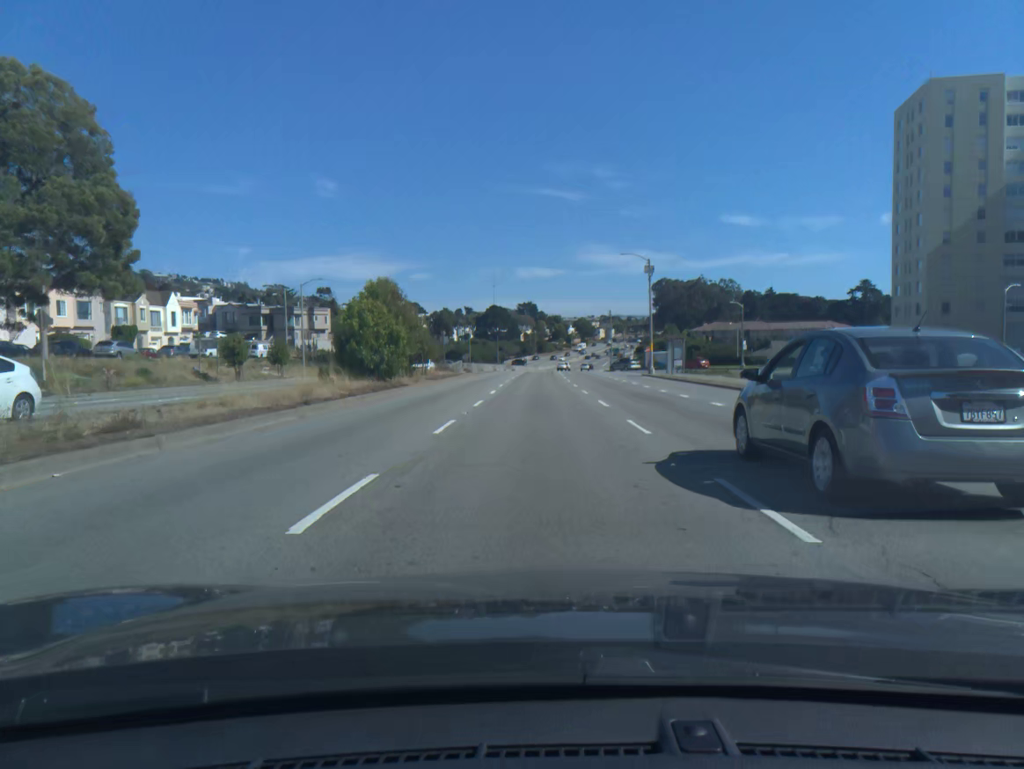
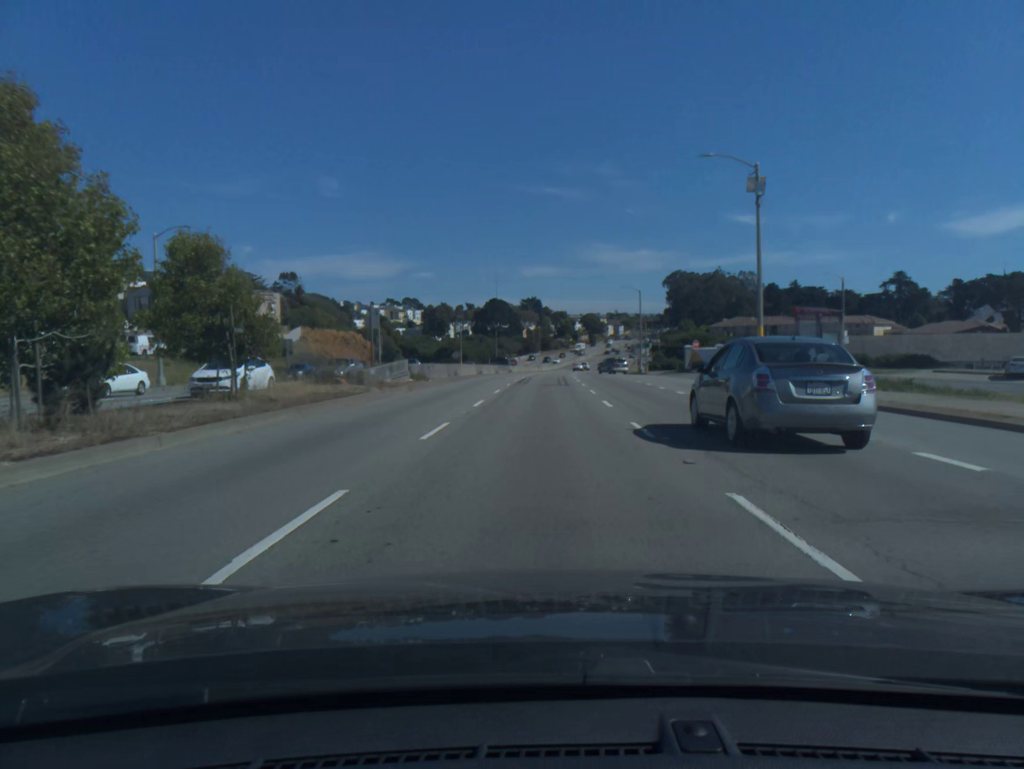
(-0.1, +30.4) m; 0°
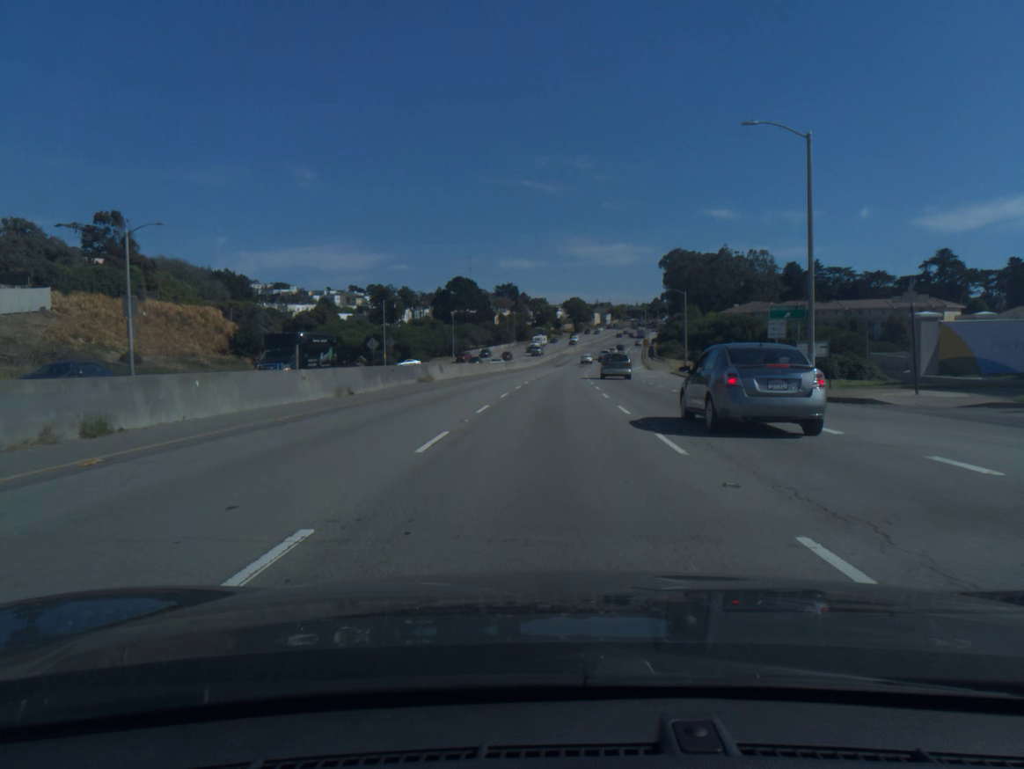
(+0.6, +60.9) m; +1°
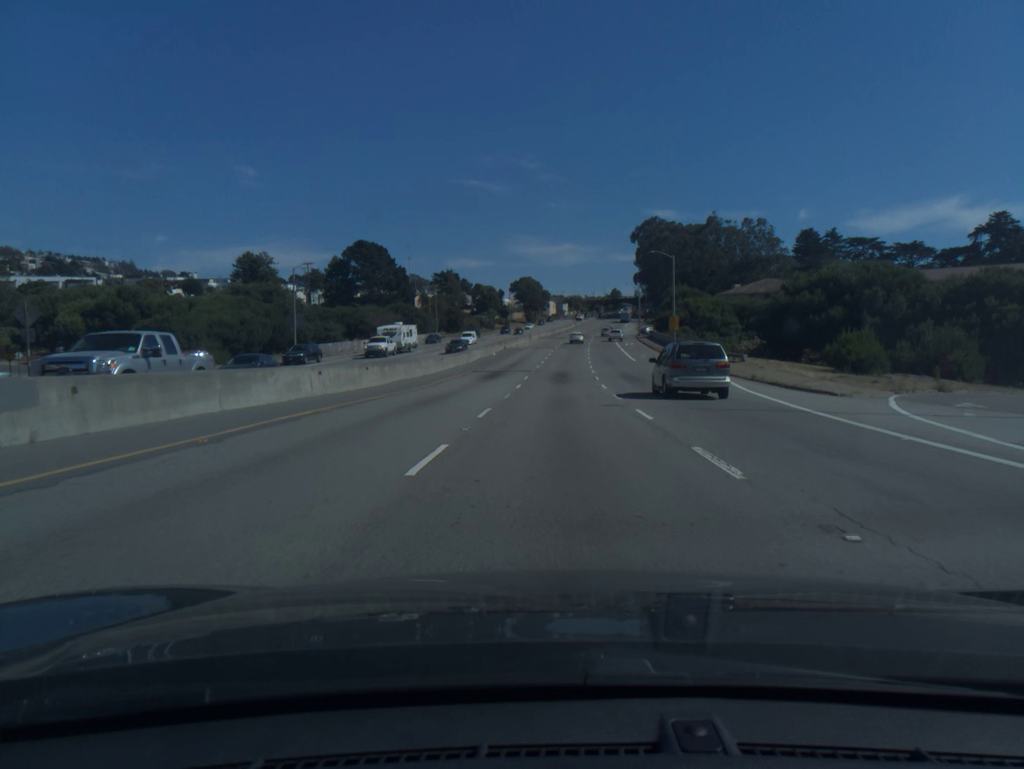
(+2.3, +76.1) m; +4°
